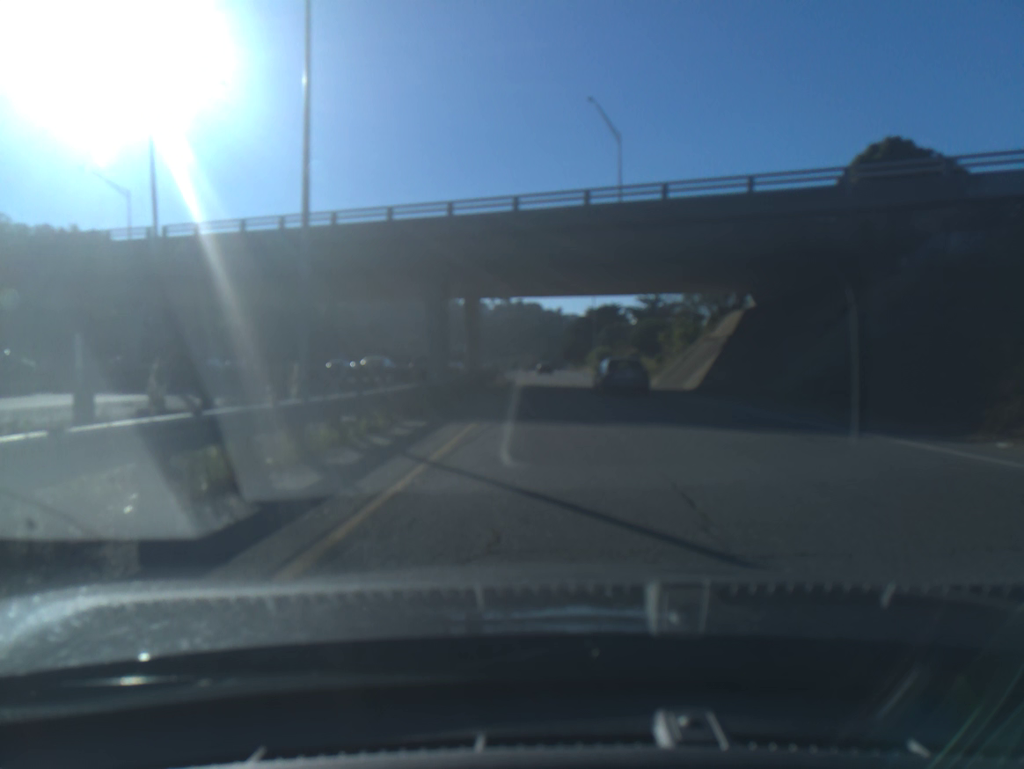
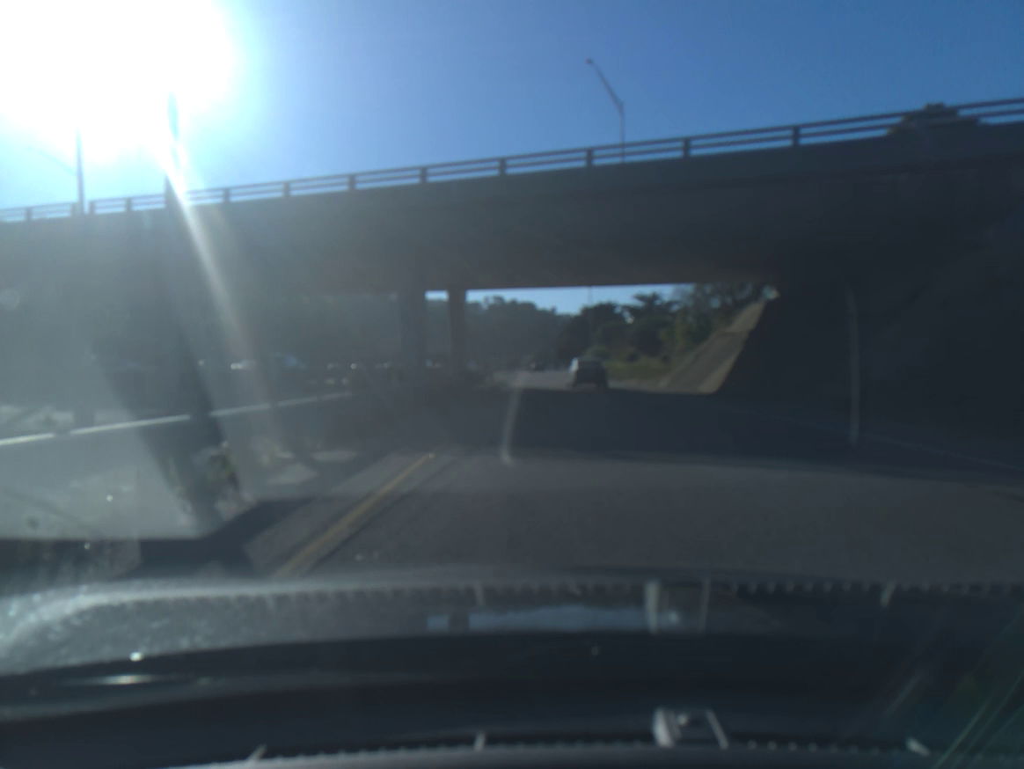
(0.0, +5.4) m; 0°
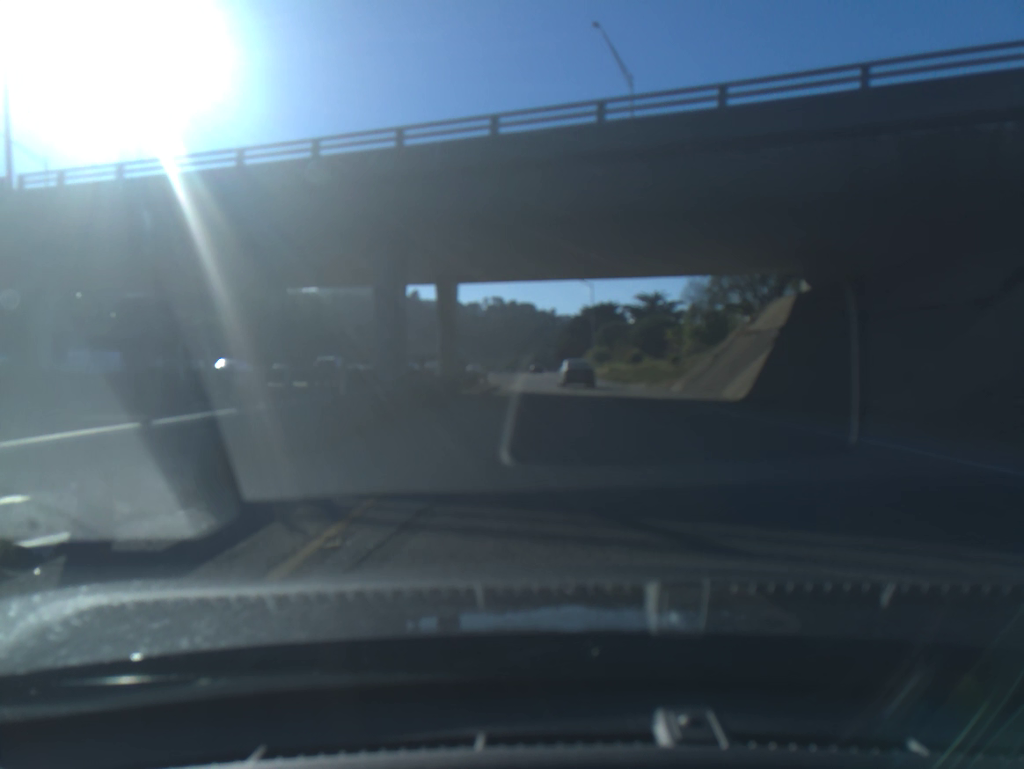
(0.0, +4.5) m; 0°
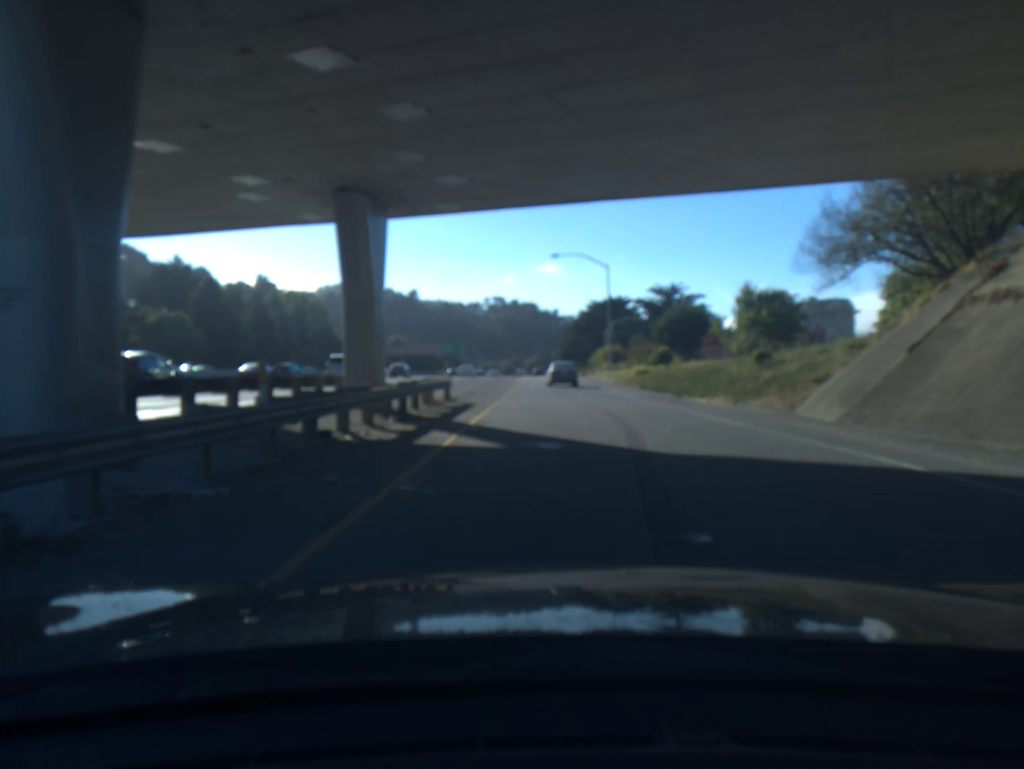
(-0.1, +19.0) m; 0°
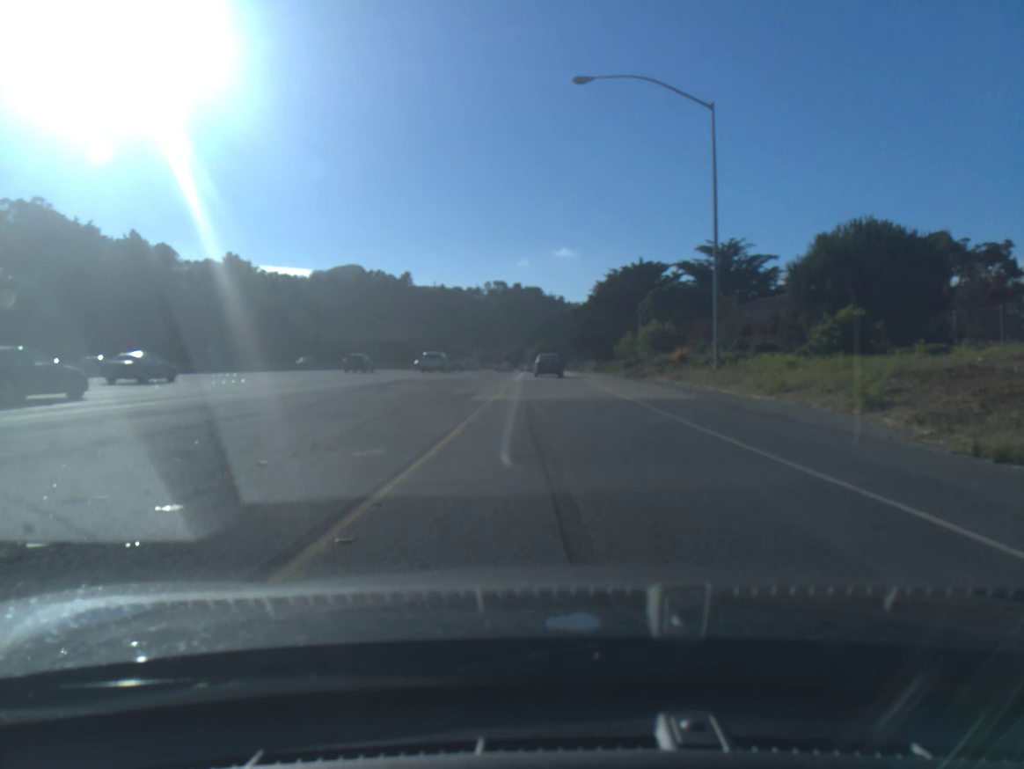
(-0.2, +44.8) m; -1°
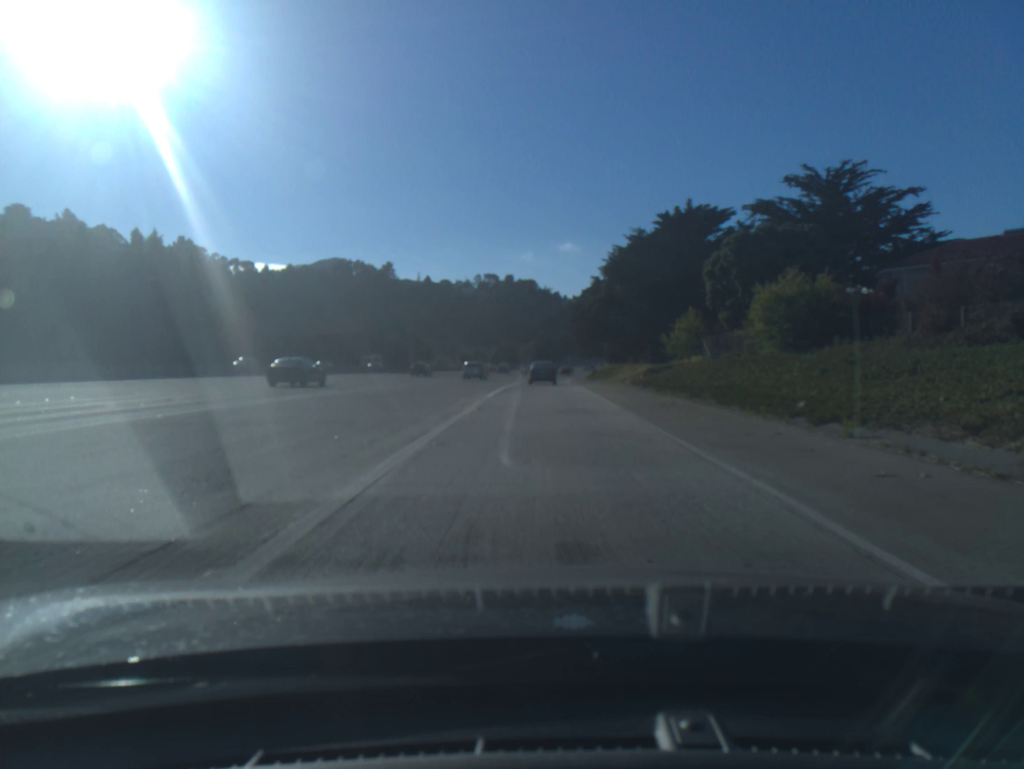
(+0.3, +44.2) m; 0°
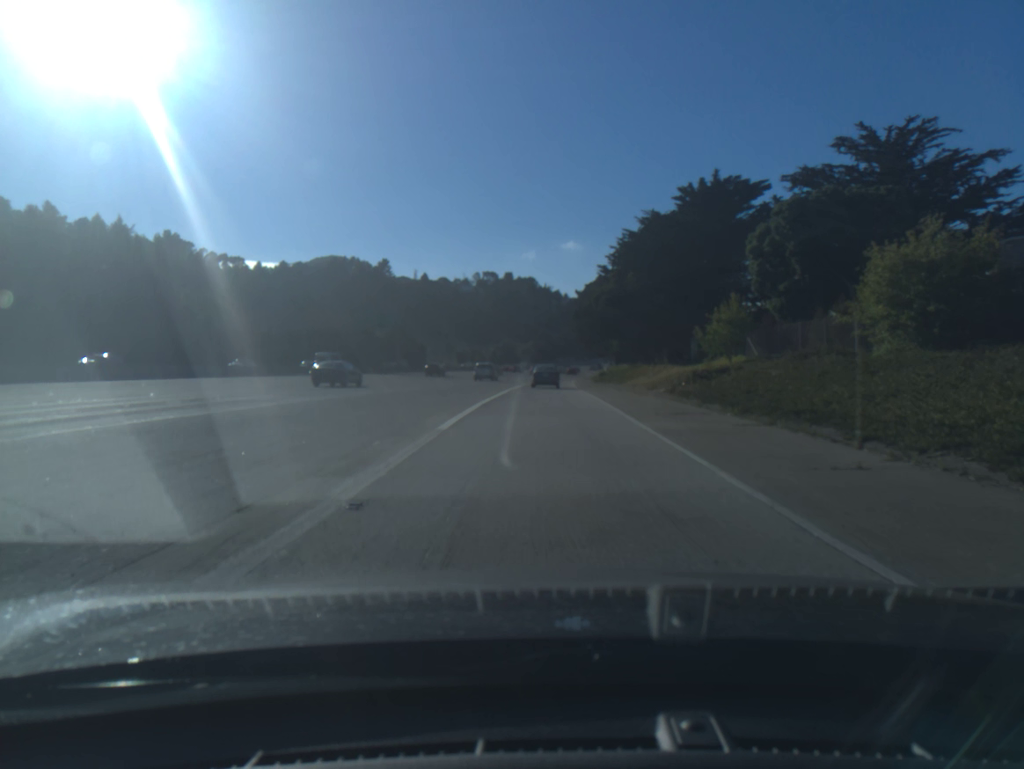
(0.0, +12.1) m; 0°
